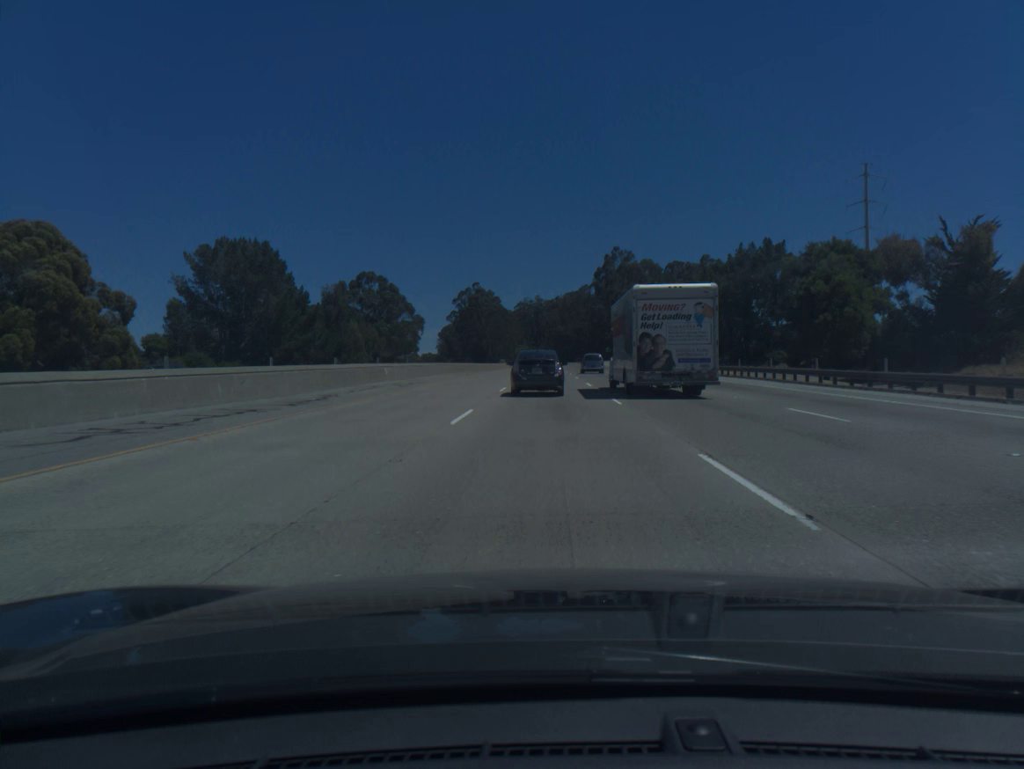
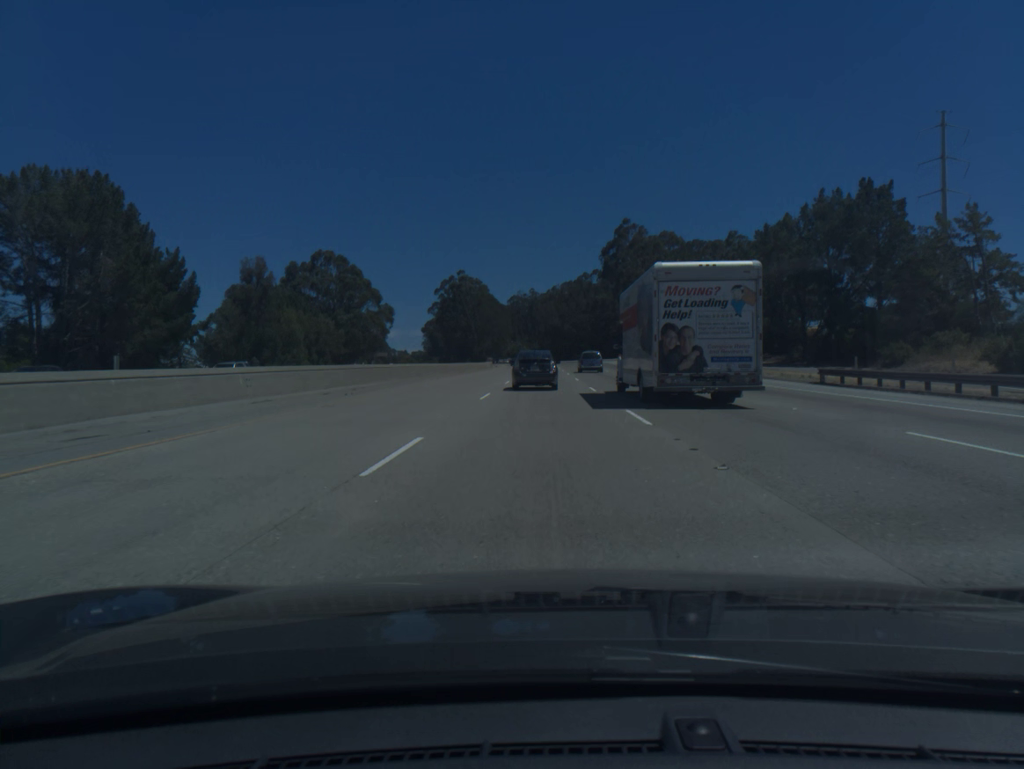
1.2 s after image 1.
(+0.1, +35.8) m; 0°
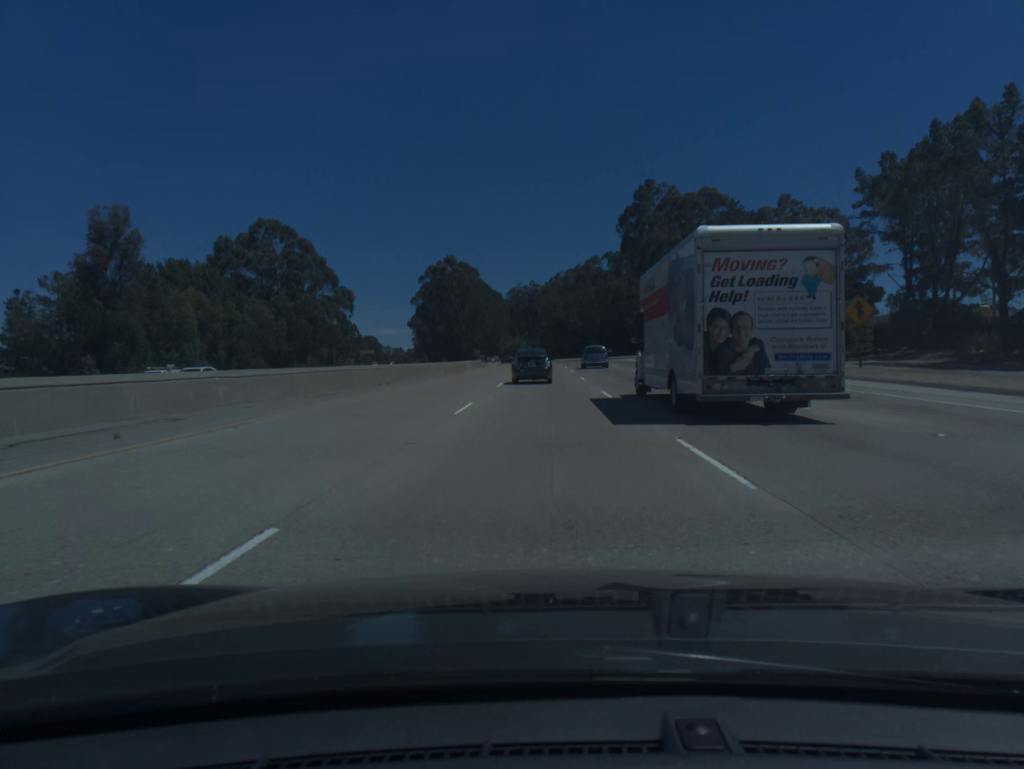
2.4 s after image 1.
(0.0, +35.5) m; 0°
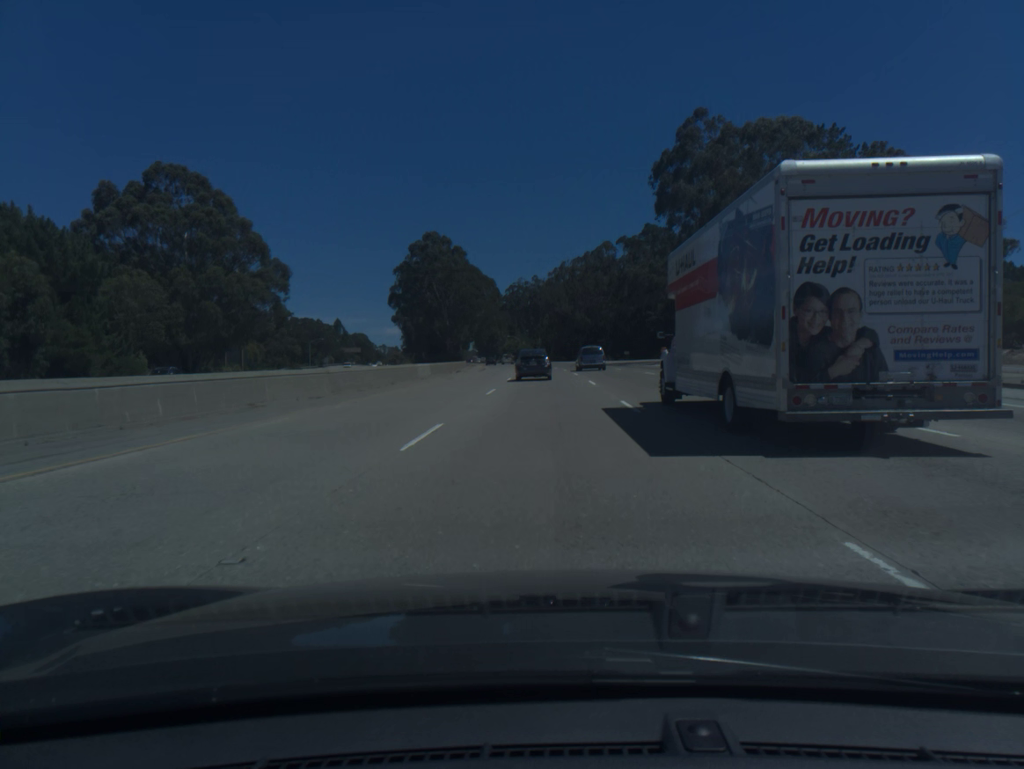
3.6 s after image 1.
(-0.1, +35.3) m; 0°
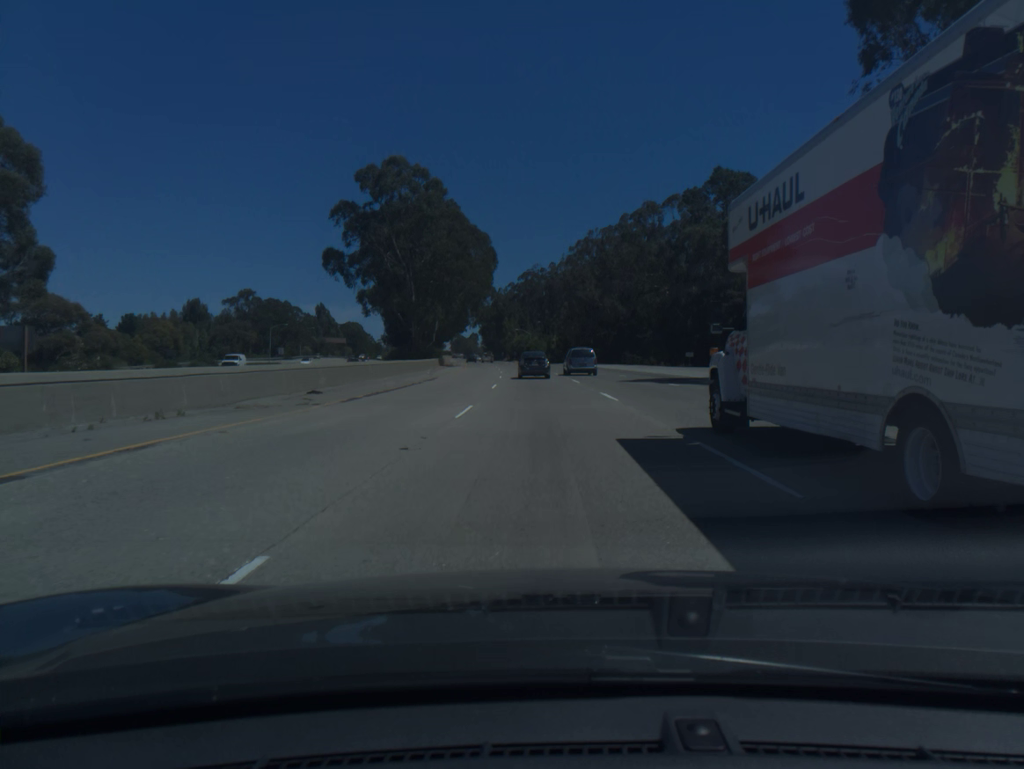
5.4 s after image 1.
(-0.3, +52.8) m; -1°
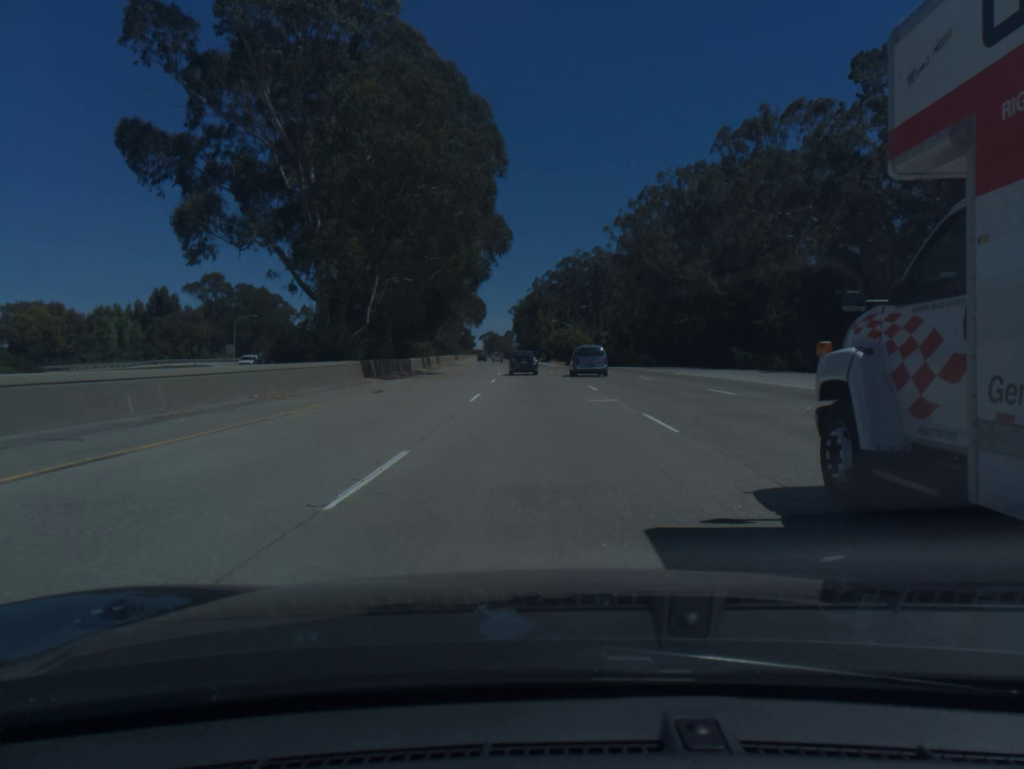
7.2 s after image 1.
(-1.2, +52.9) m; -3°
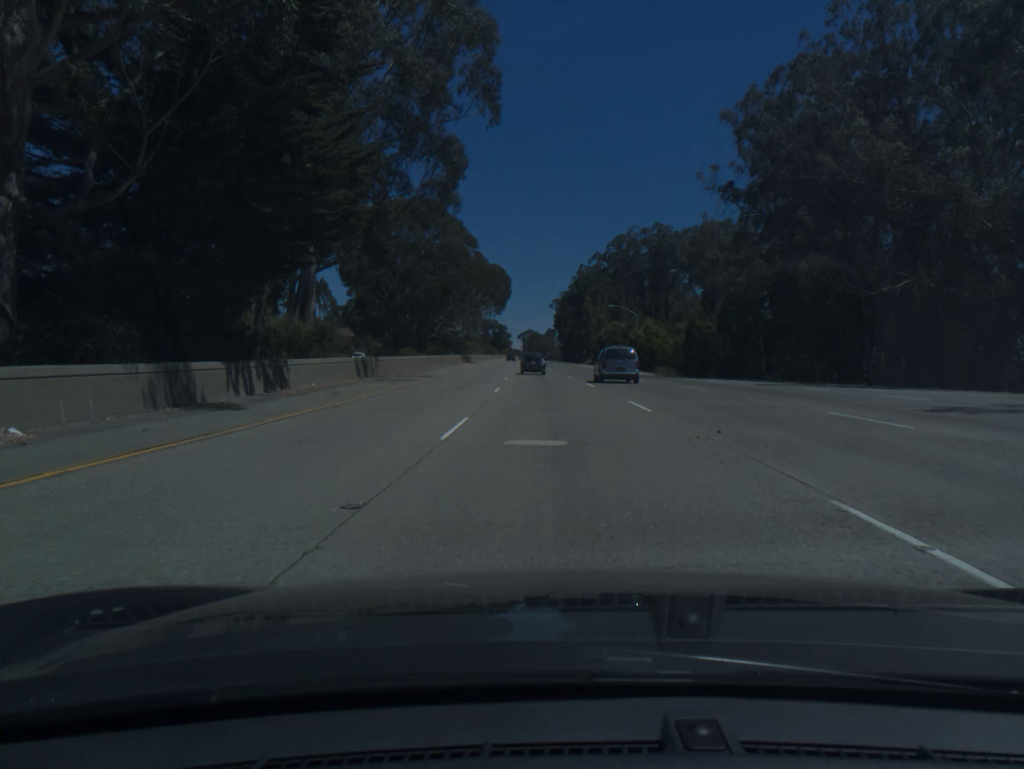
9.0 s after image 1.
(-1.5, +53.1) m; -3°
